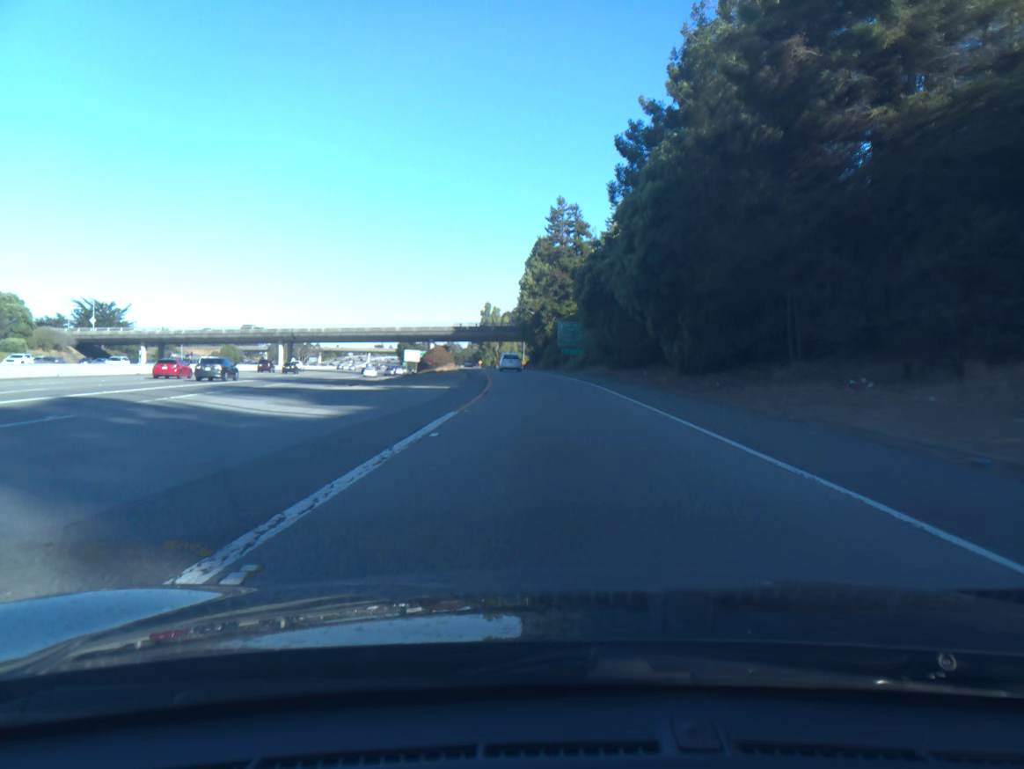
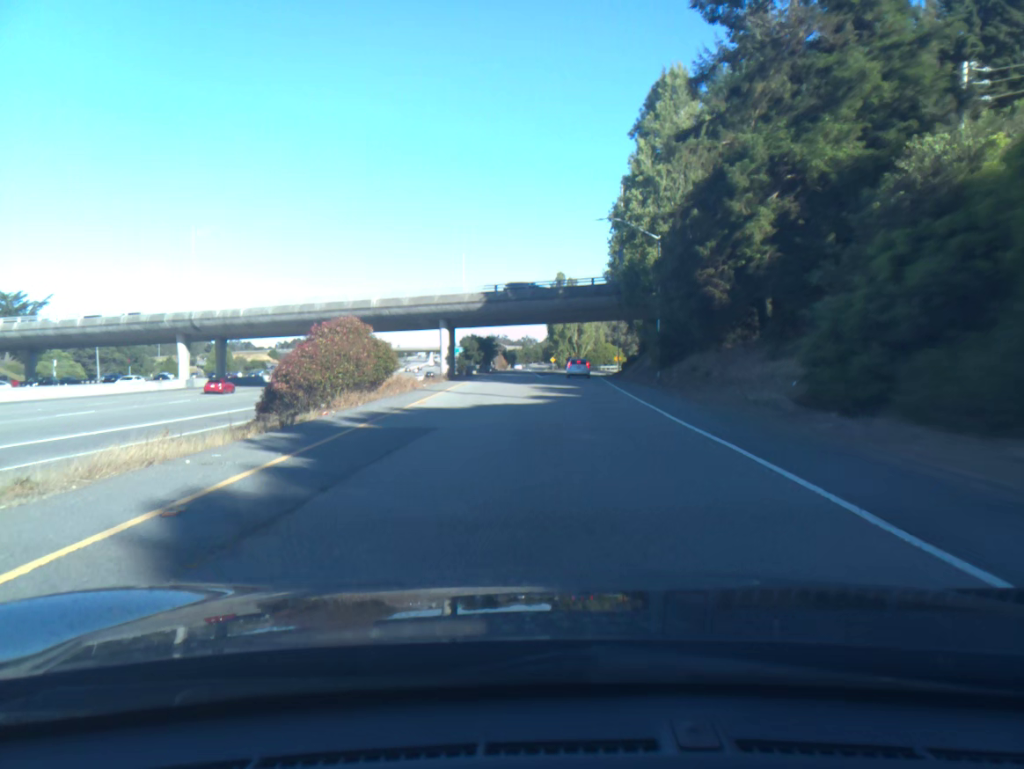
(-3.4, +76.6) m; -6°
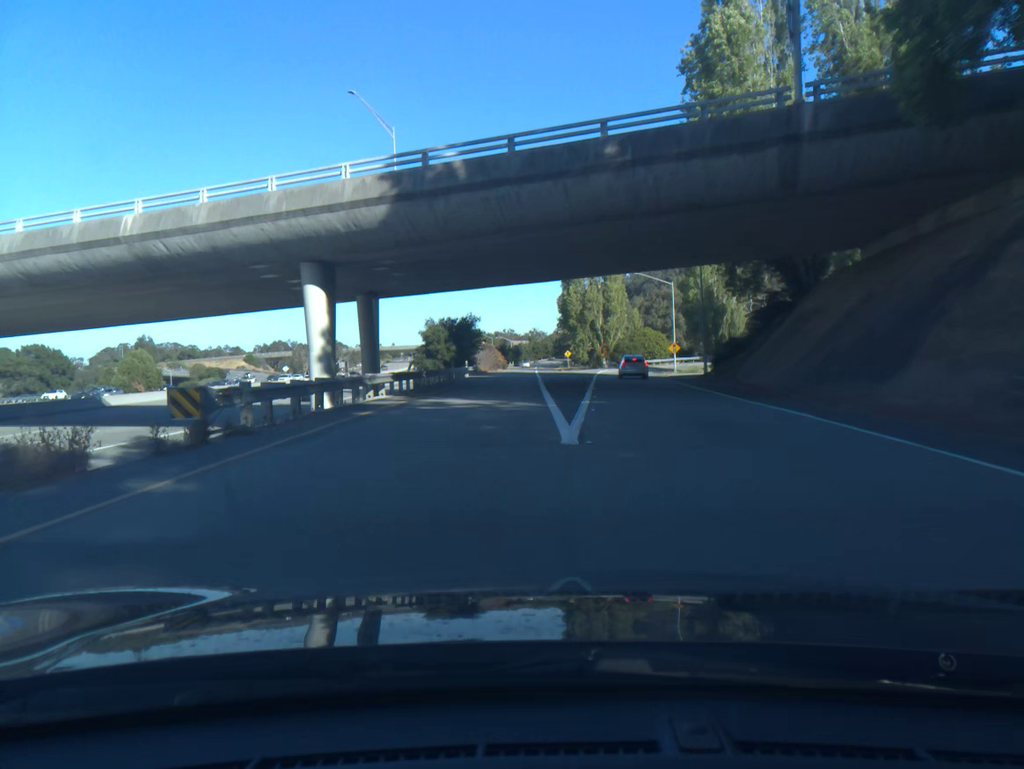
(-0.3, +46.2) m; 0°
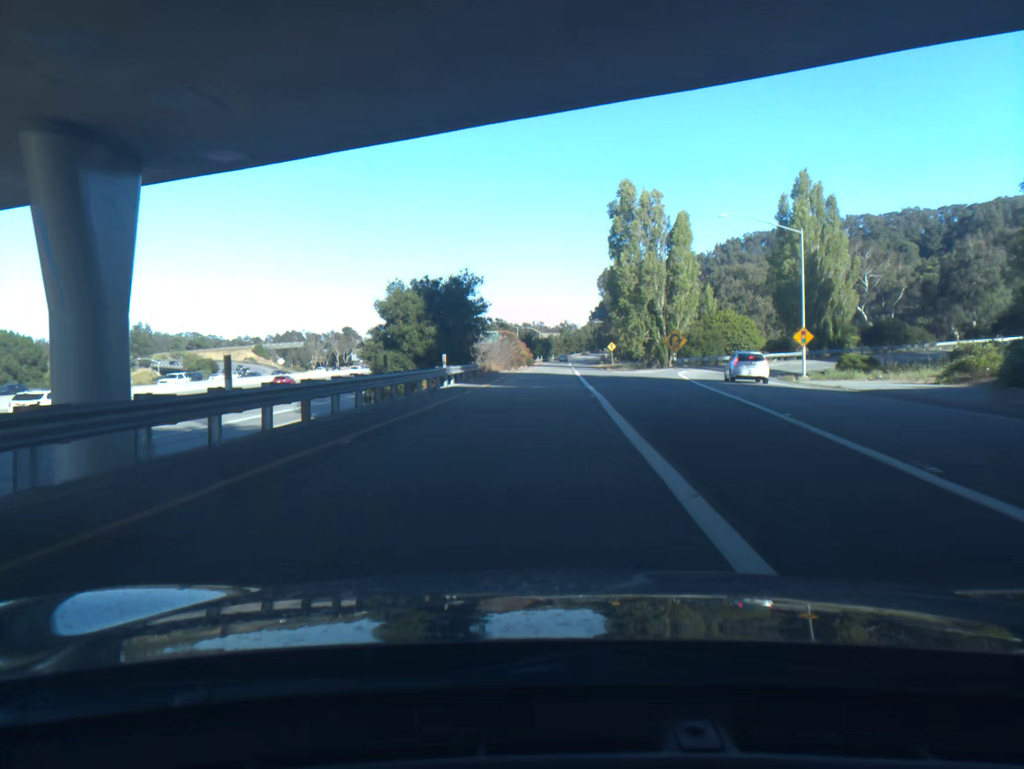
(-1.1, +30.8) m; -2°
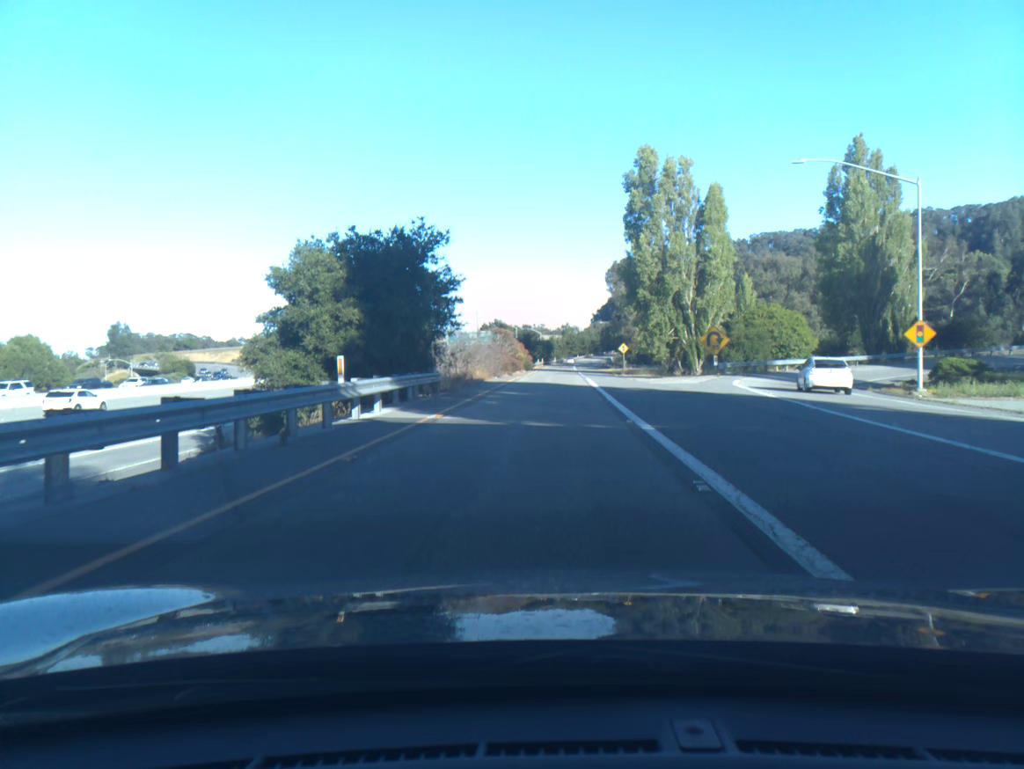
(0.0, +15.4) m; 0°
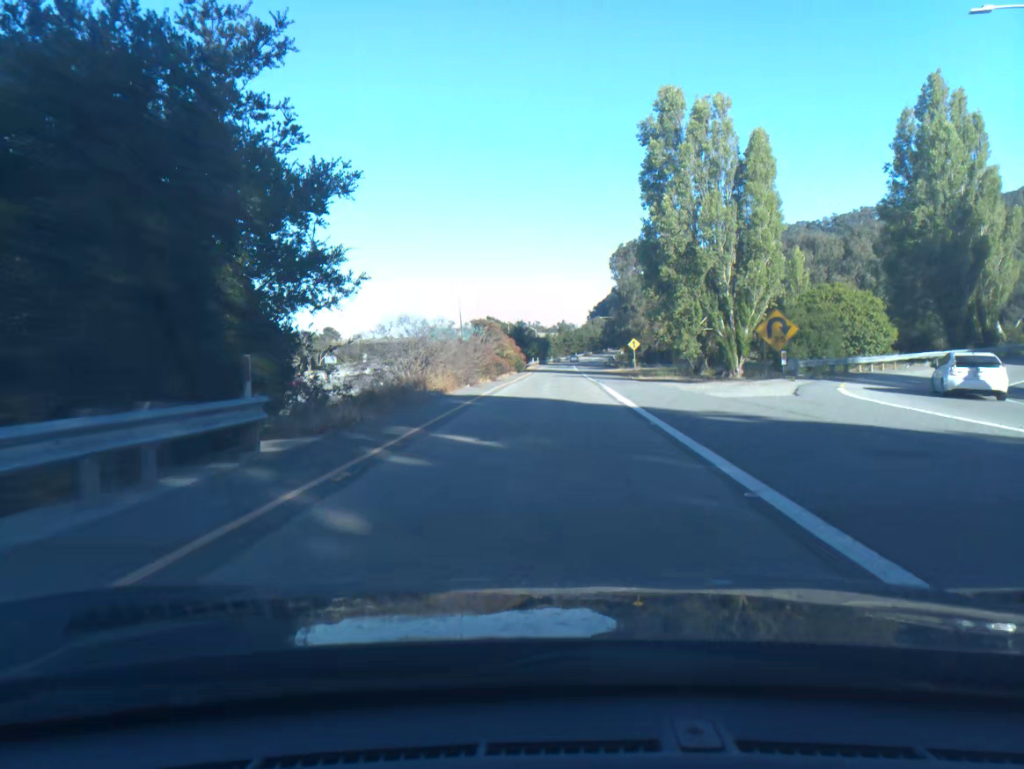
(0.0, +15.4) m; 0°
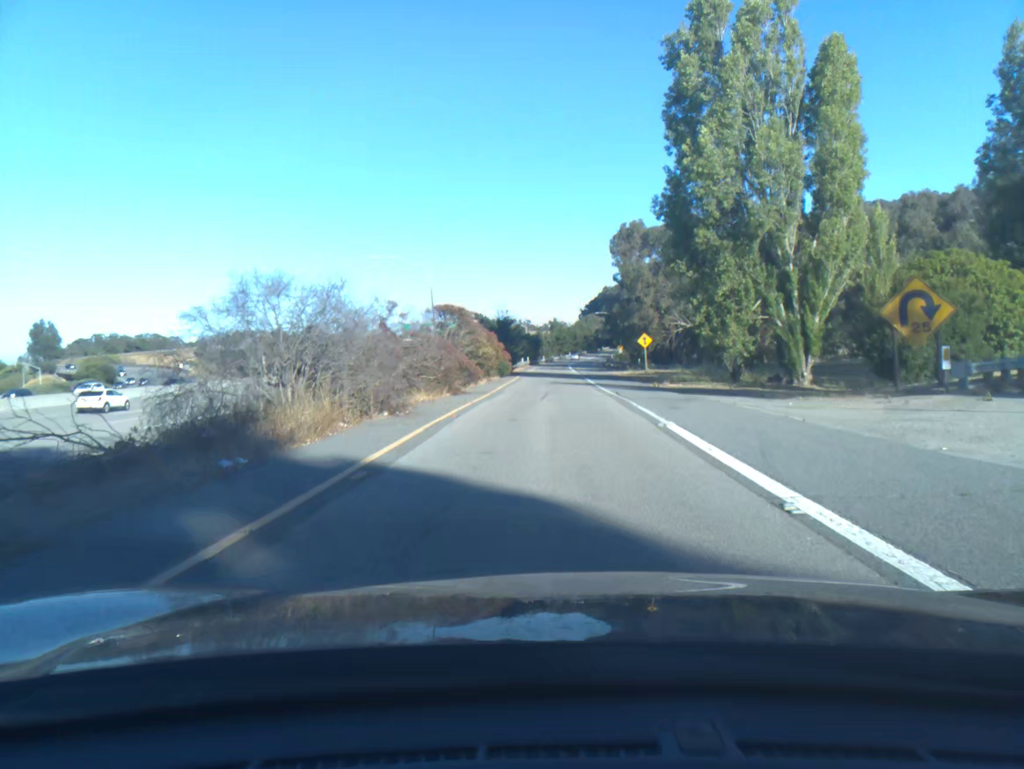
(+0.1, +15.4) m; 0°
